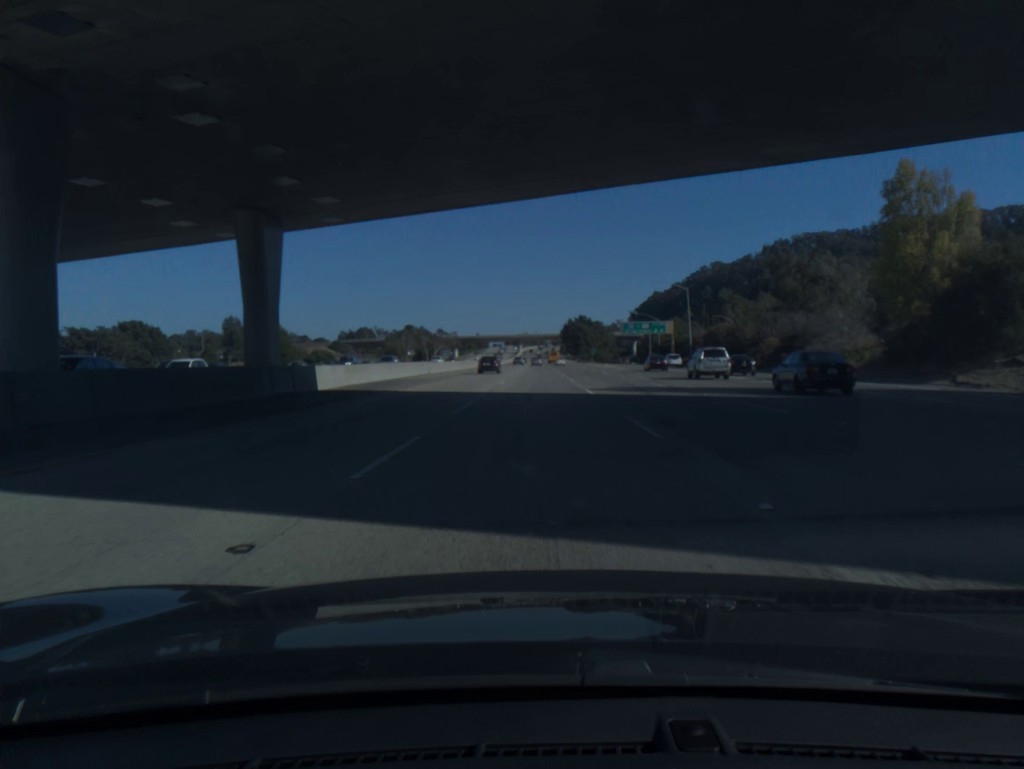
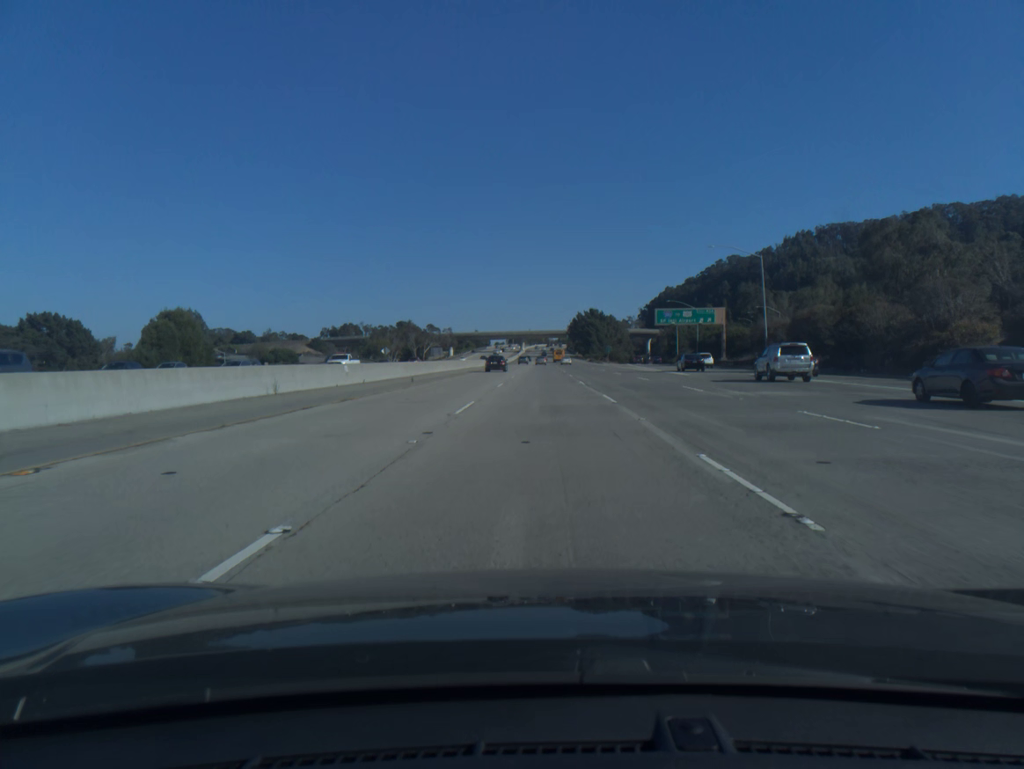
(-0.1, +35.9) m; 0°
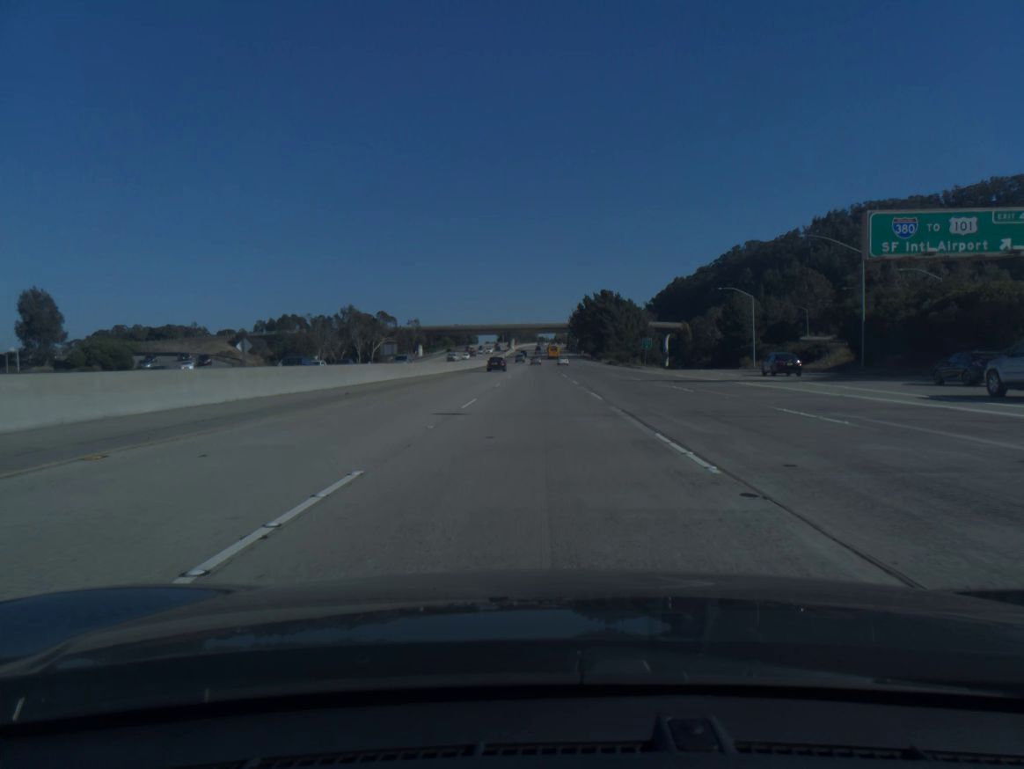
(+0.3, +71.5) m; 0°
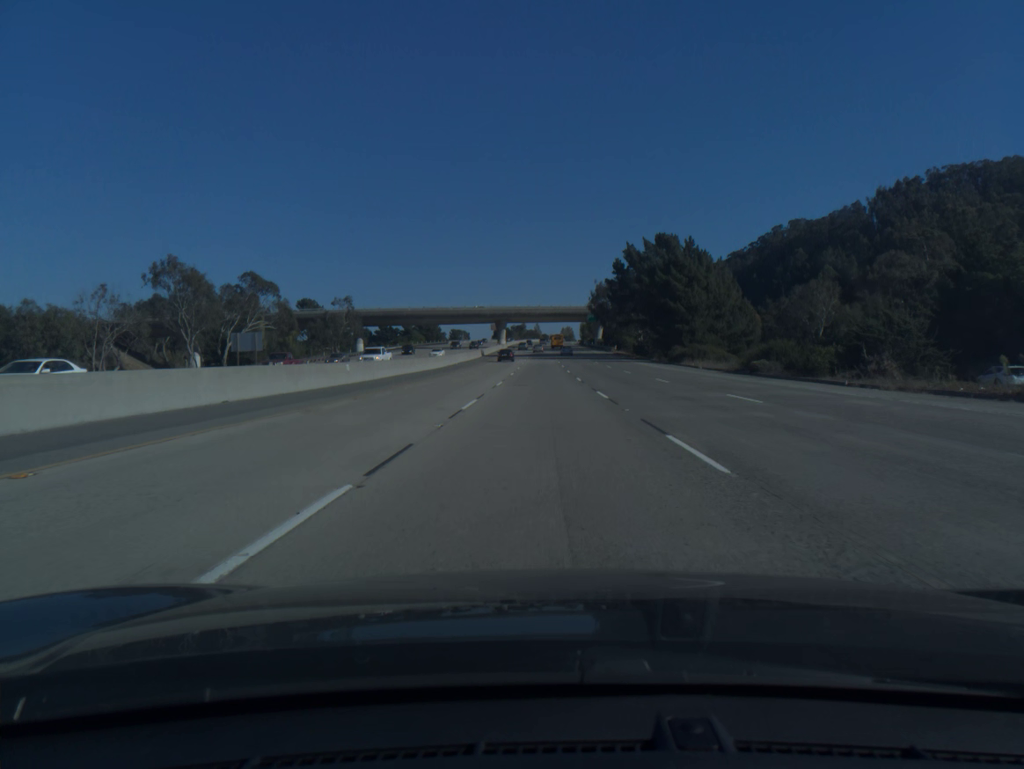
(-0.3, +88.9) m; 0°
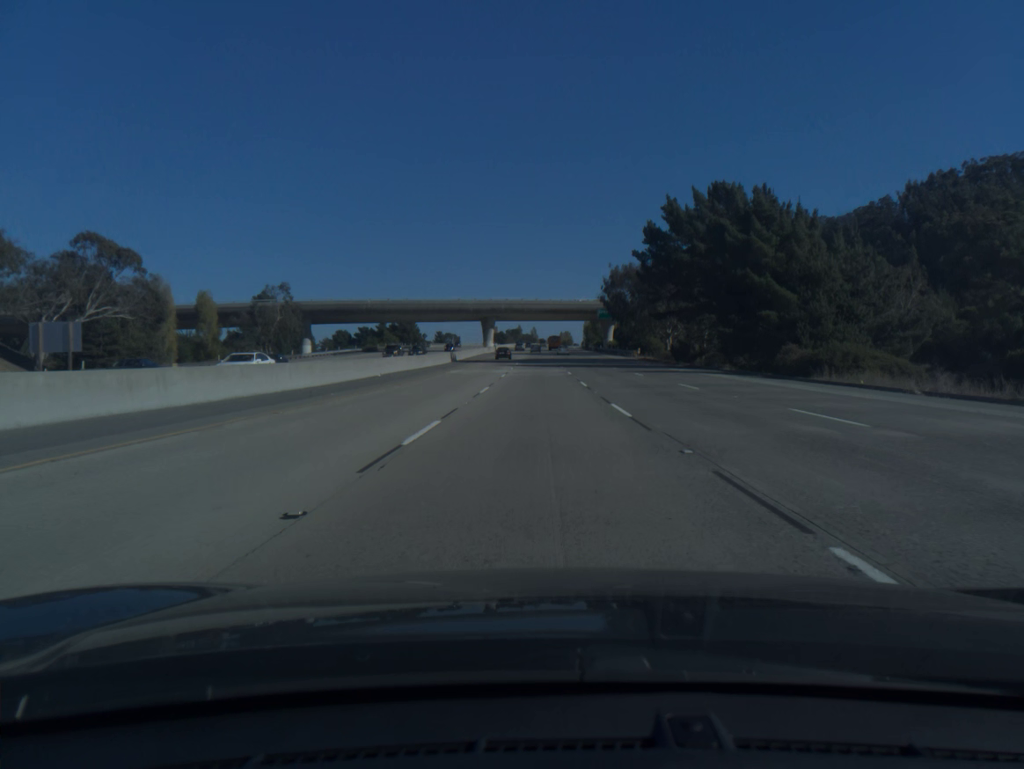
(0.0, +35.5) m; 0°
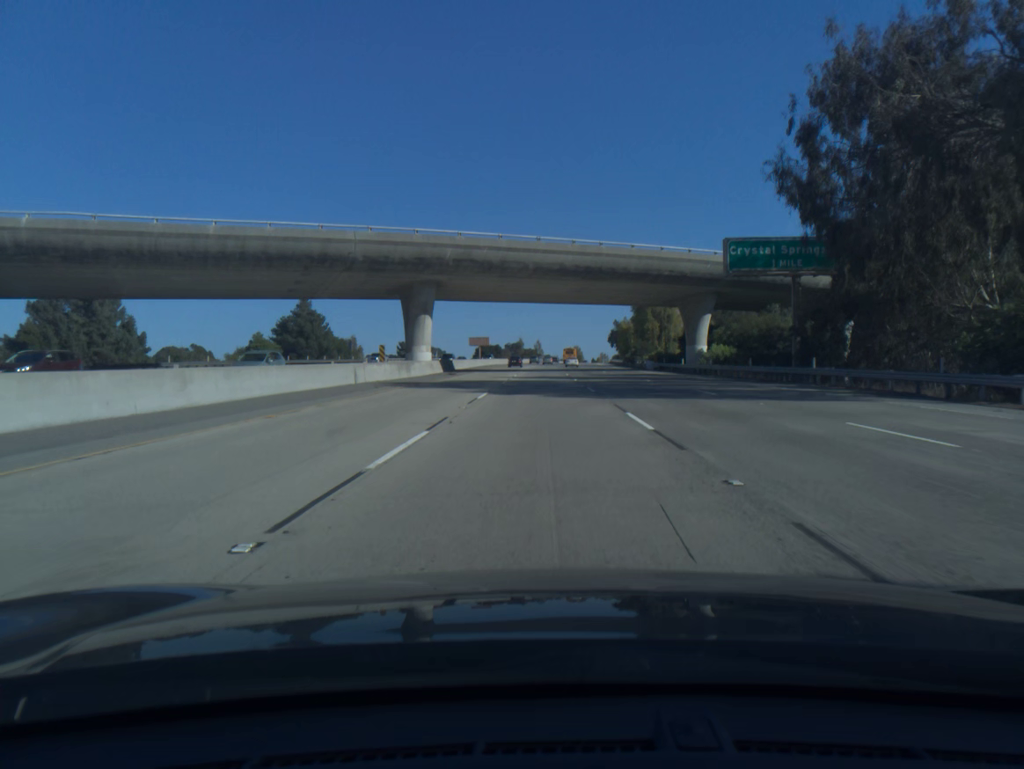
(-0.2, +88.1) m; 0°
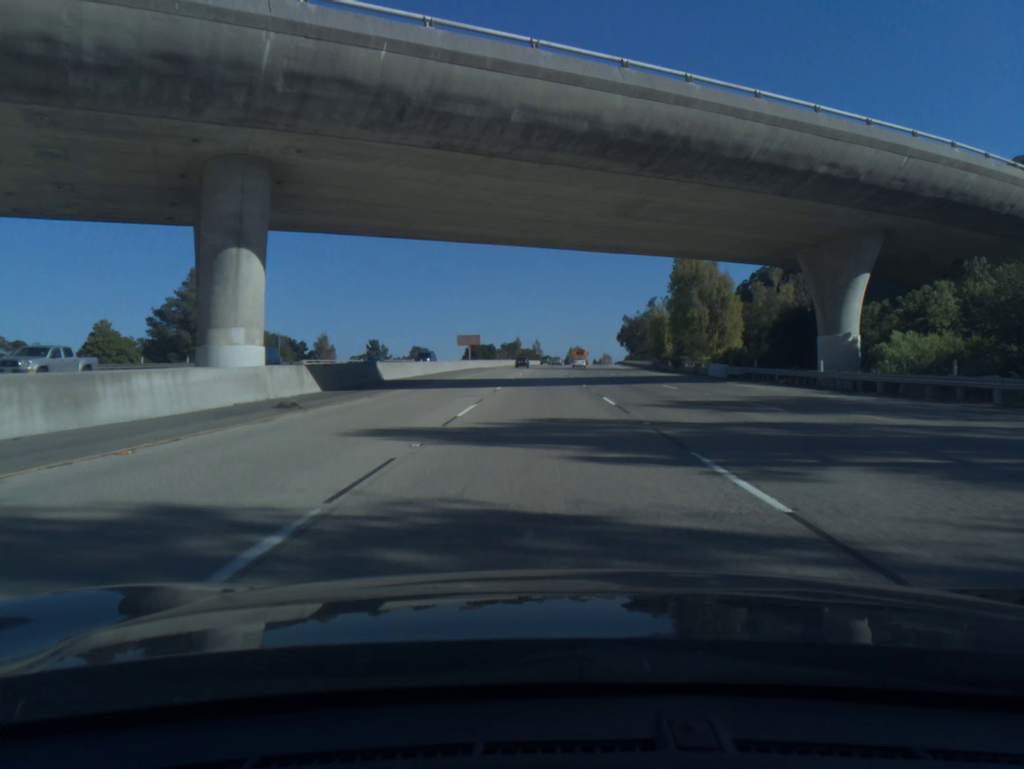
(0.0, +35.1) m; 0°
